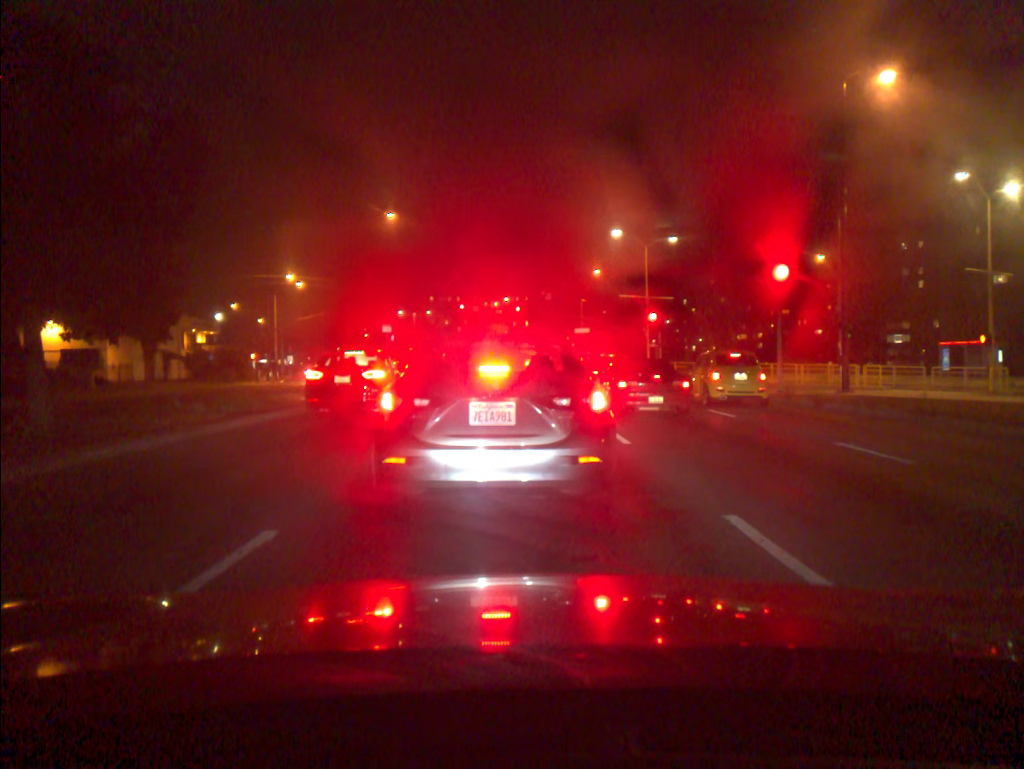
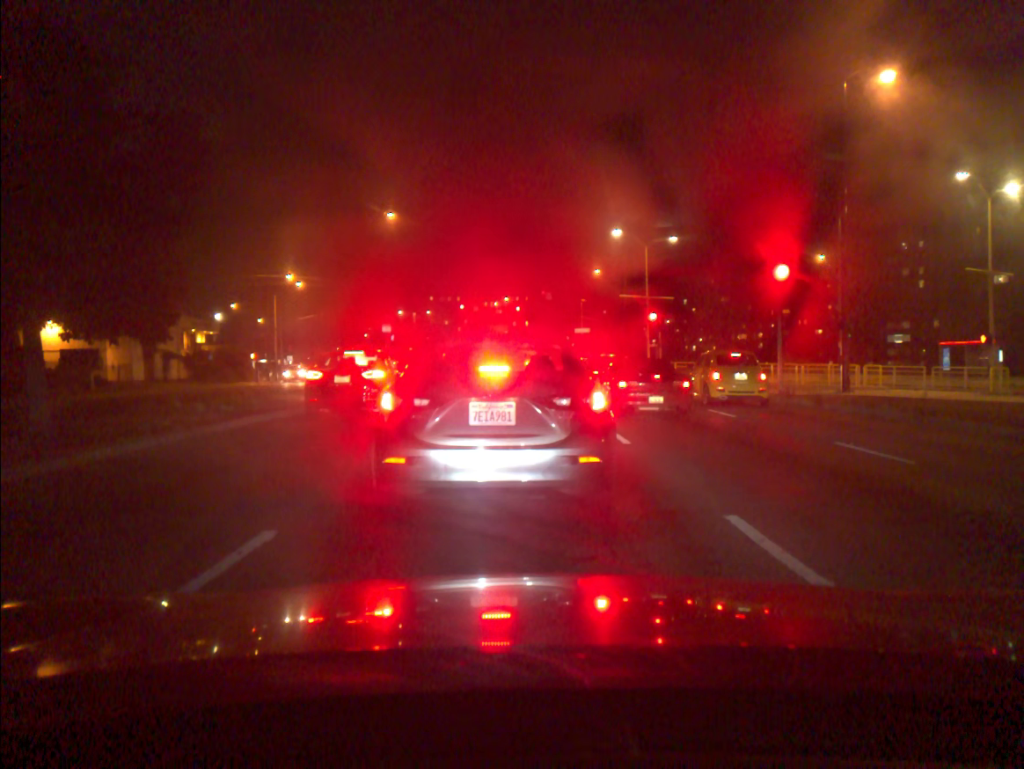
(0.0, 0.0) m; 0°
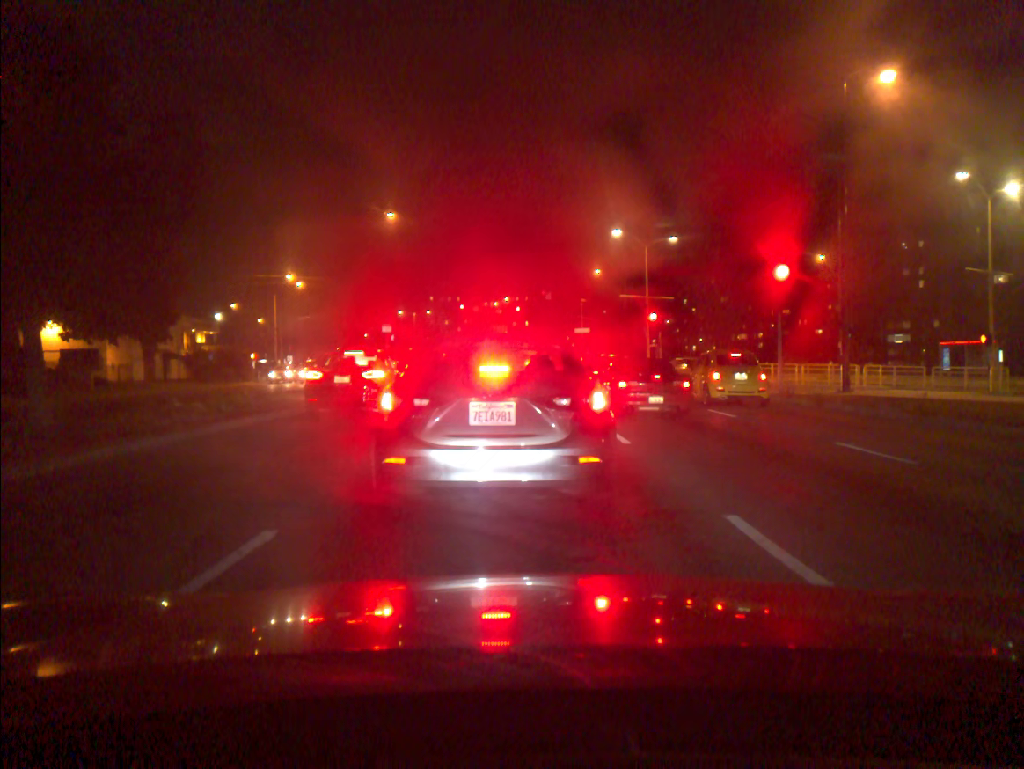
(0.0, 0.0) m; 0°
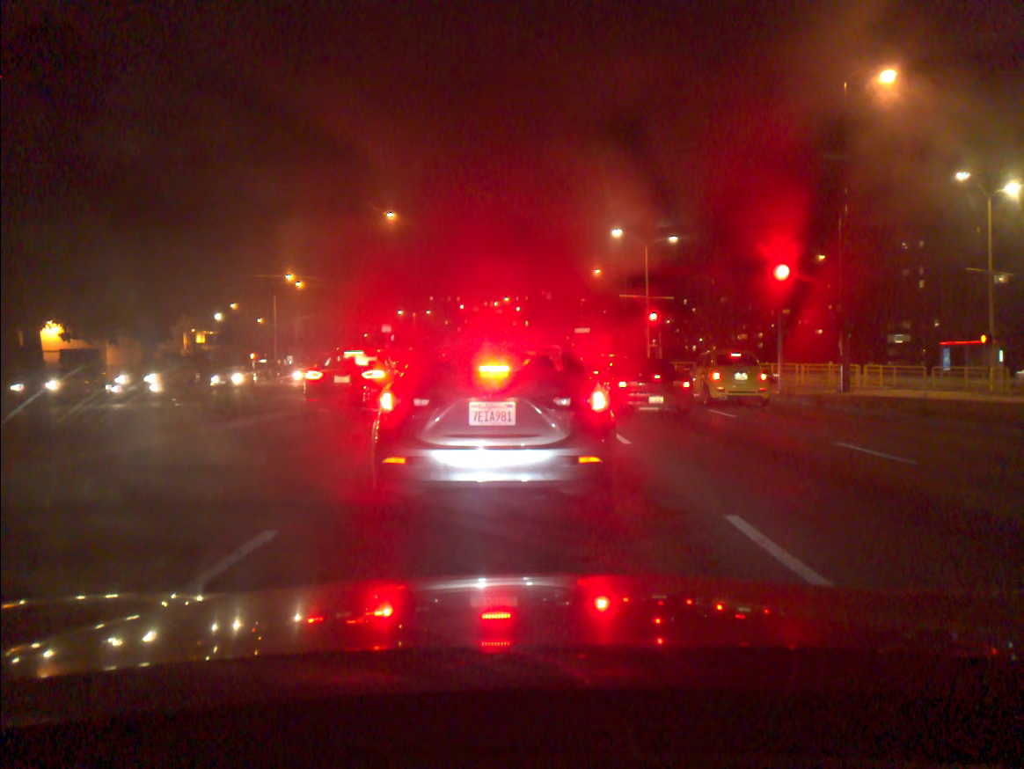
(0.0, 0.0) m; 0°
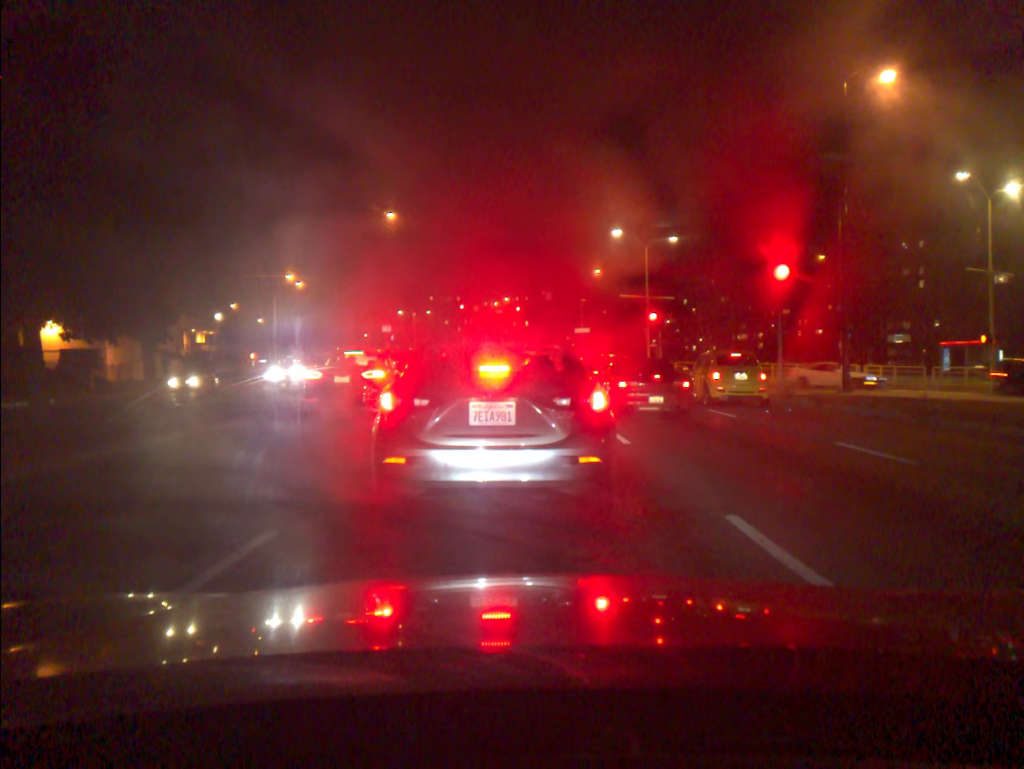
(+0.1, 0.0) m; 0°
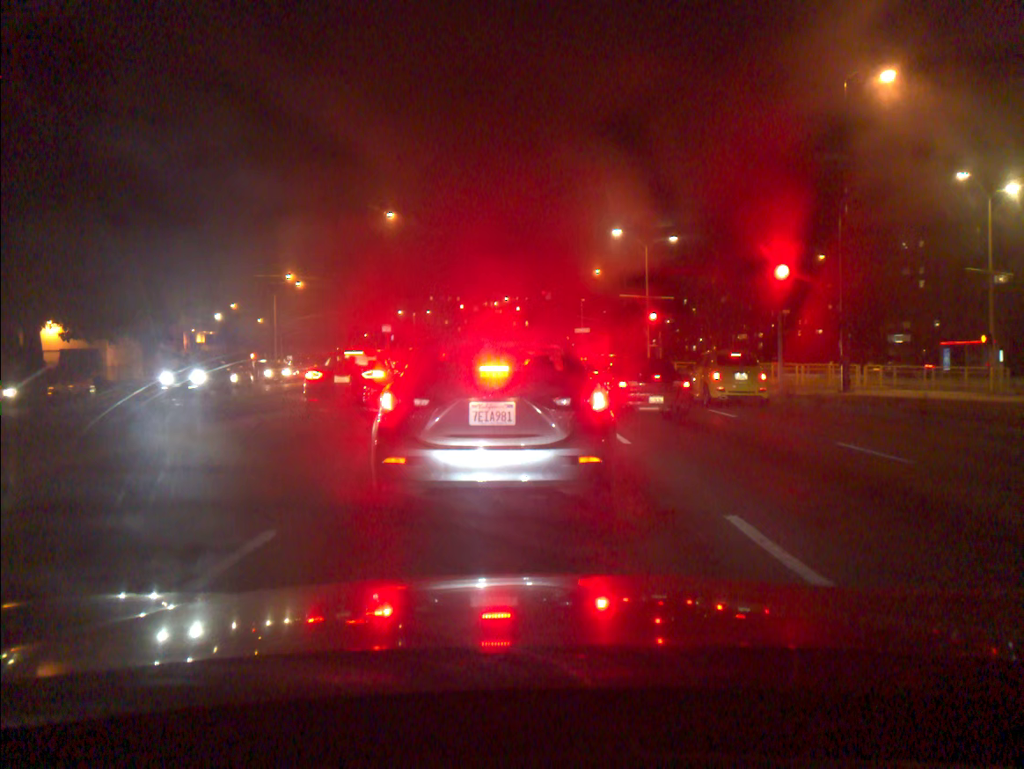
(0.0, 0.0) m; 0°
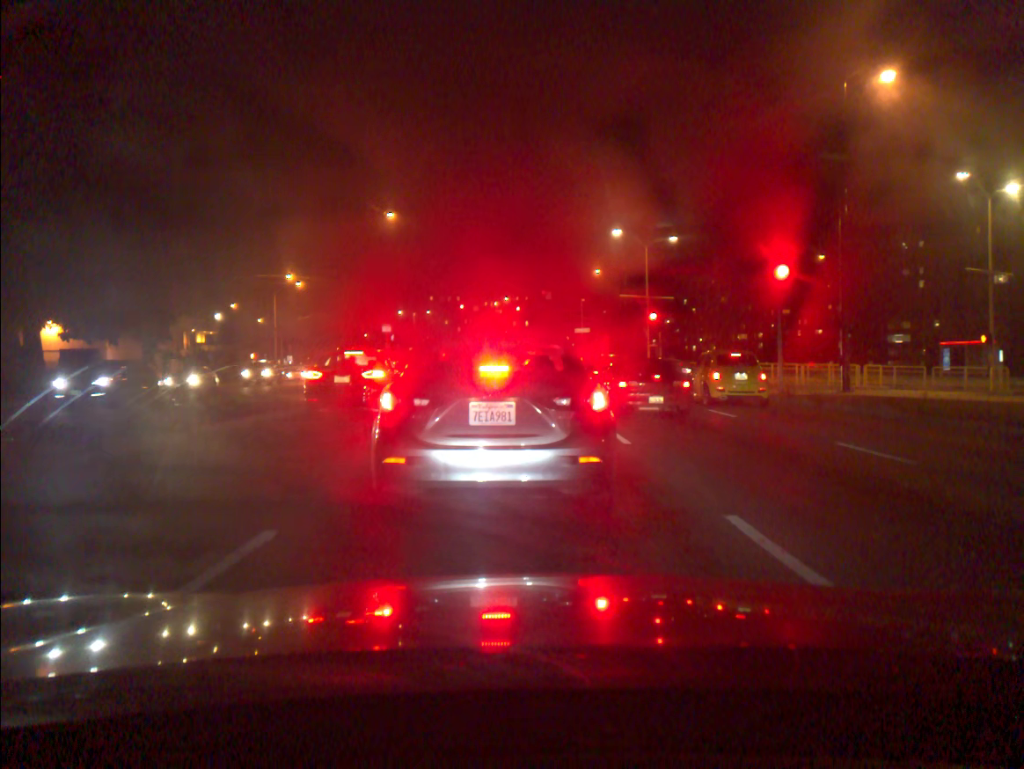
(0.0, 0.0) m; 0°
